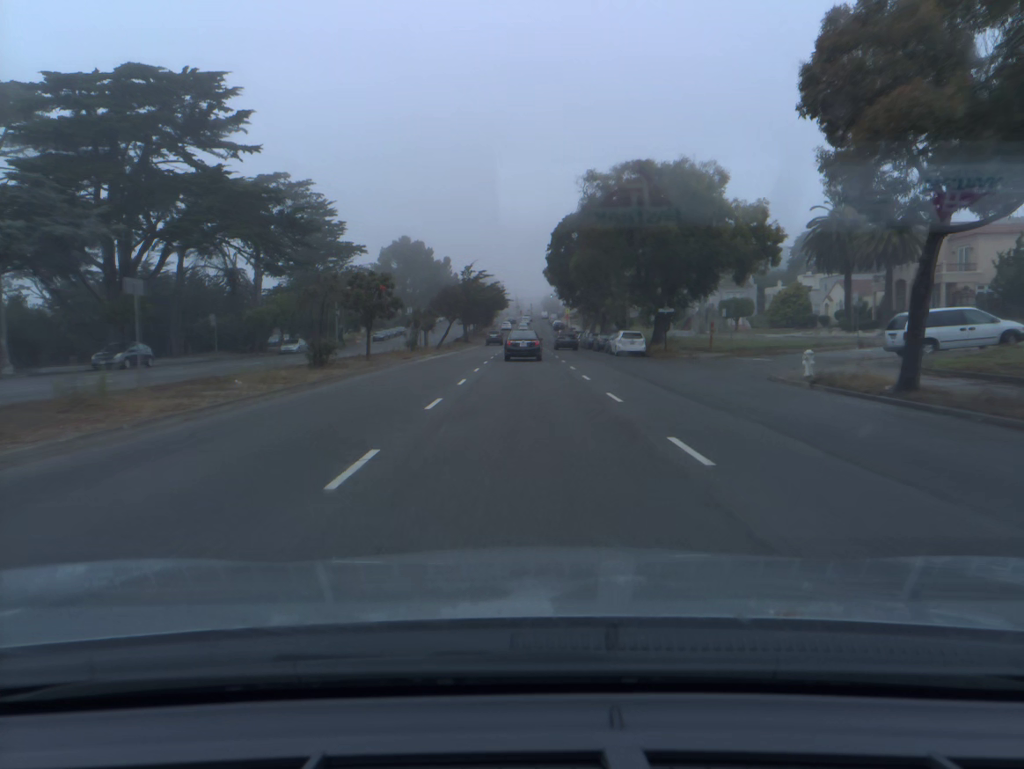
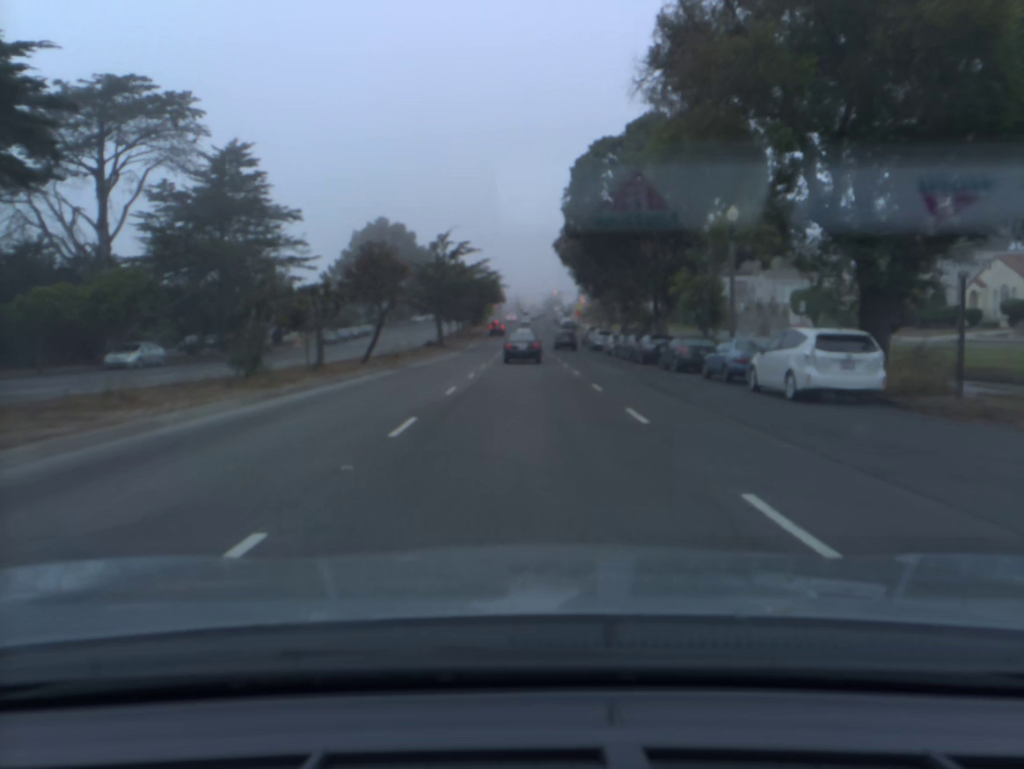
(0.0, +32.3) m; 0°
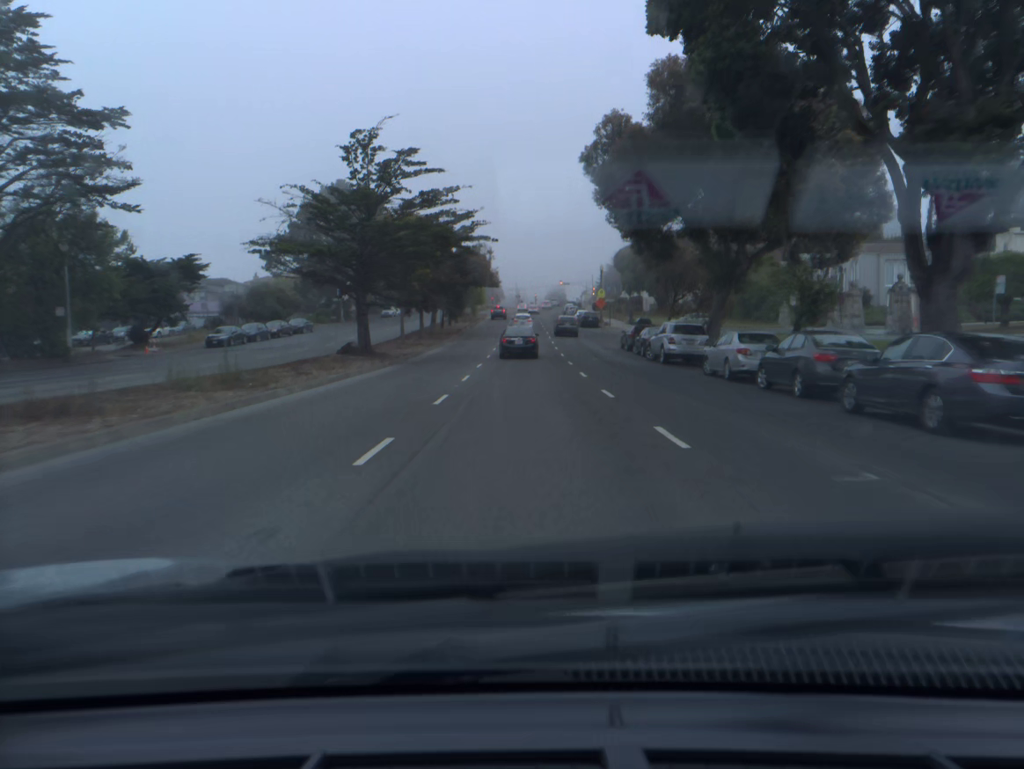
(0.0, +31.6) m; 0°
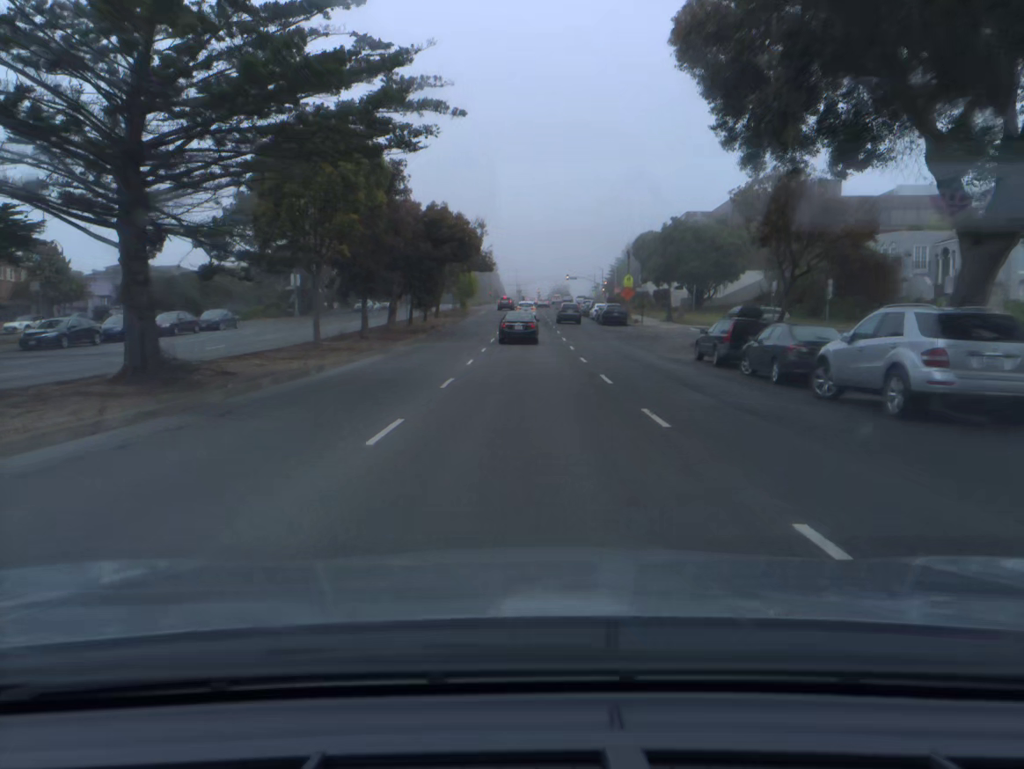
(0.0, +20.7) m; 0°
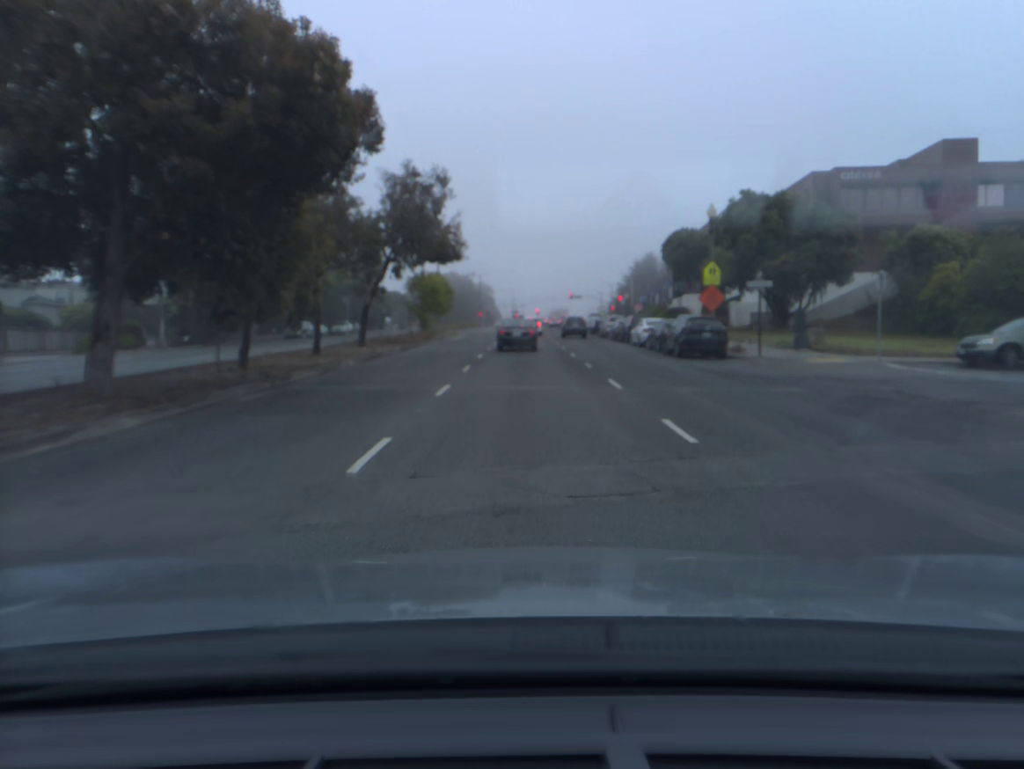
(0.0, +30.7) m; 0°
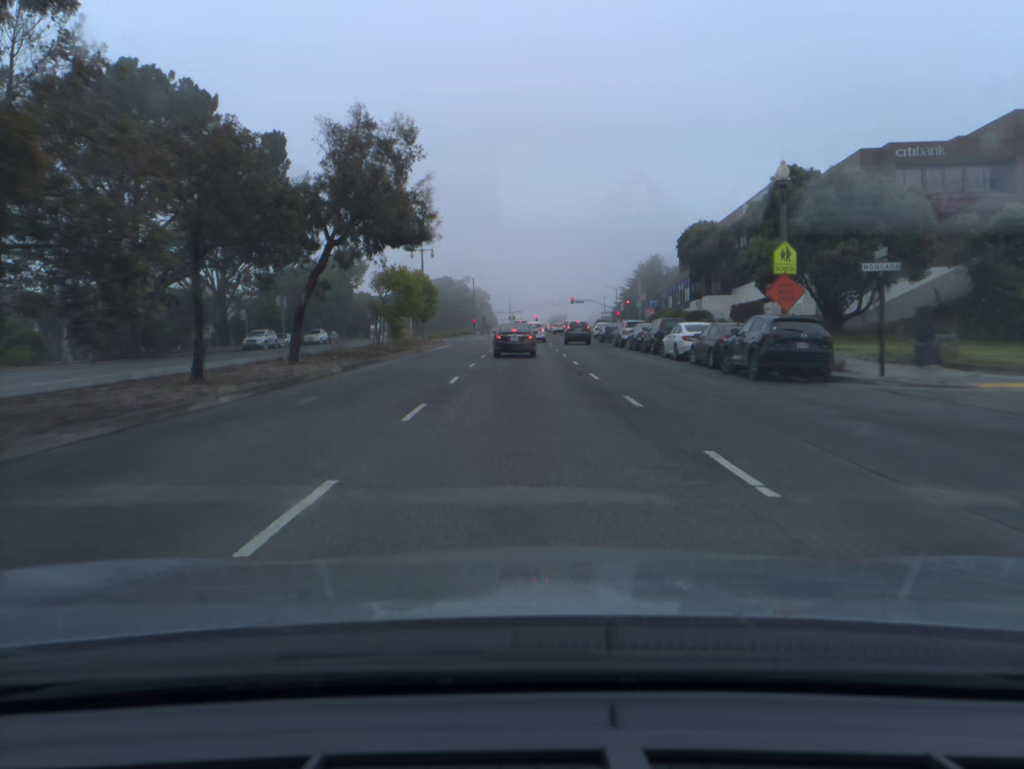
(0.0, +10.0) m; 0°
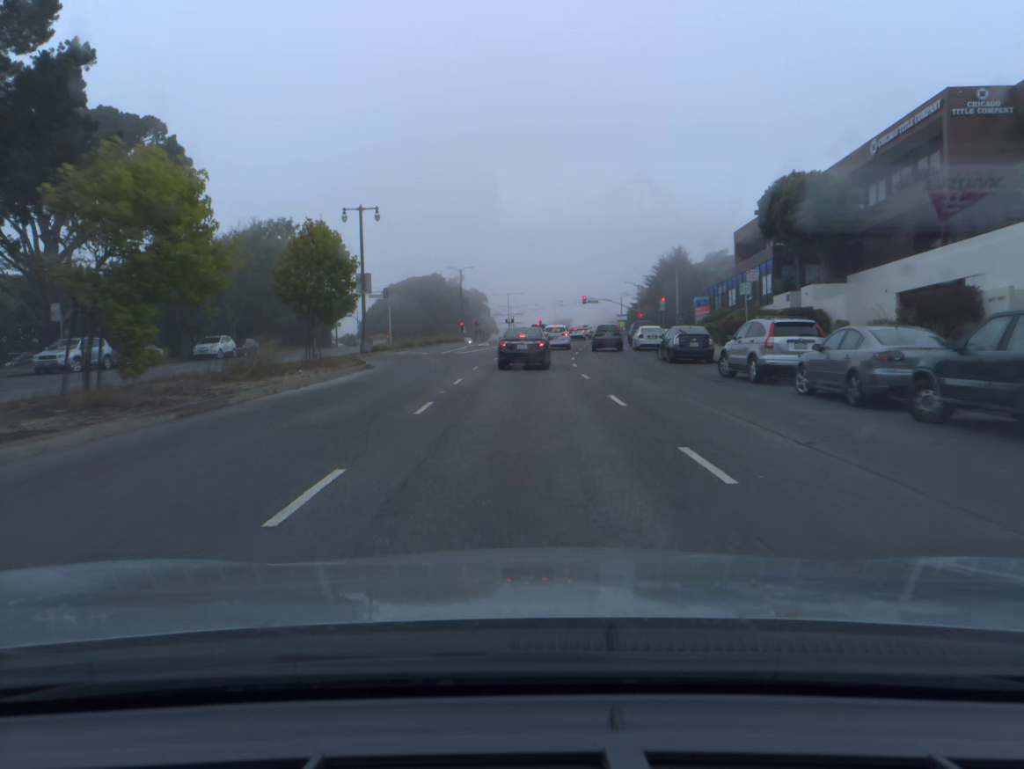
(+0.1, +27.6) m; 0°
